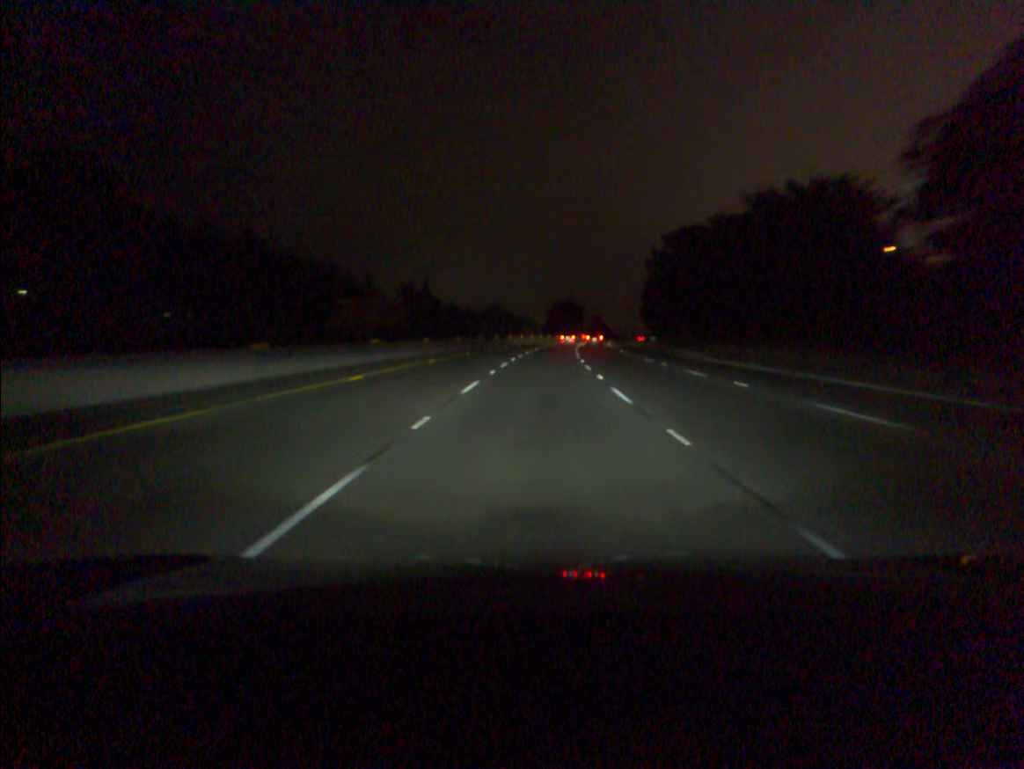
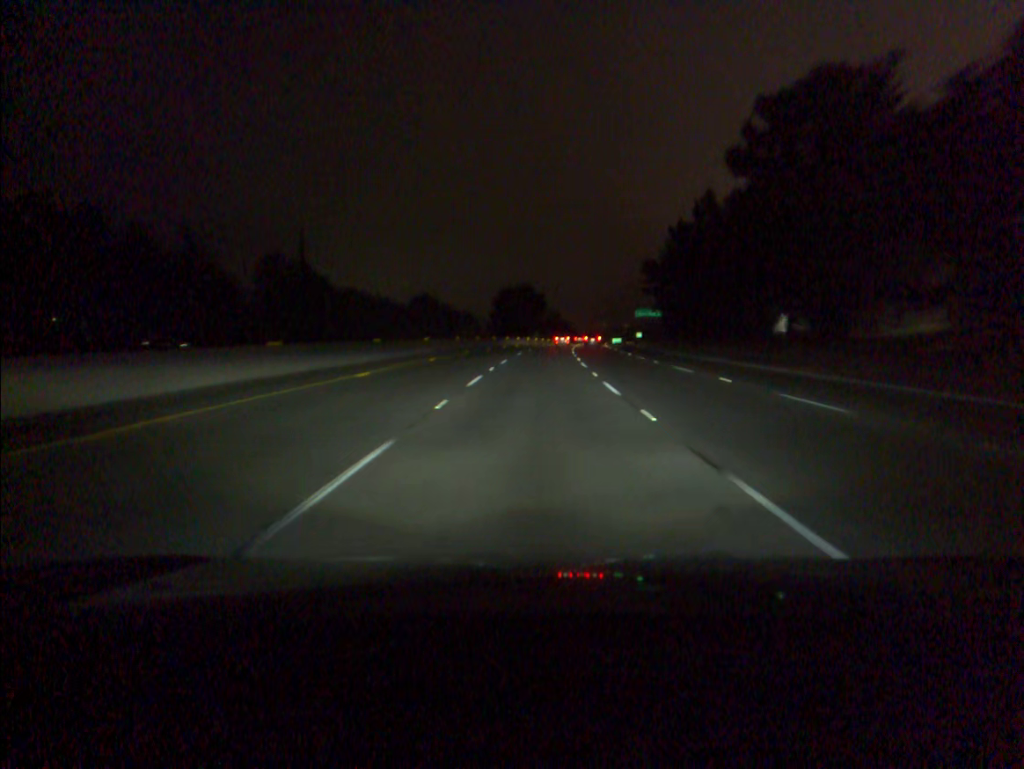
(+2.3, +71.1) m; +4°
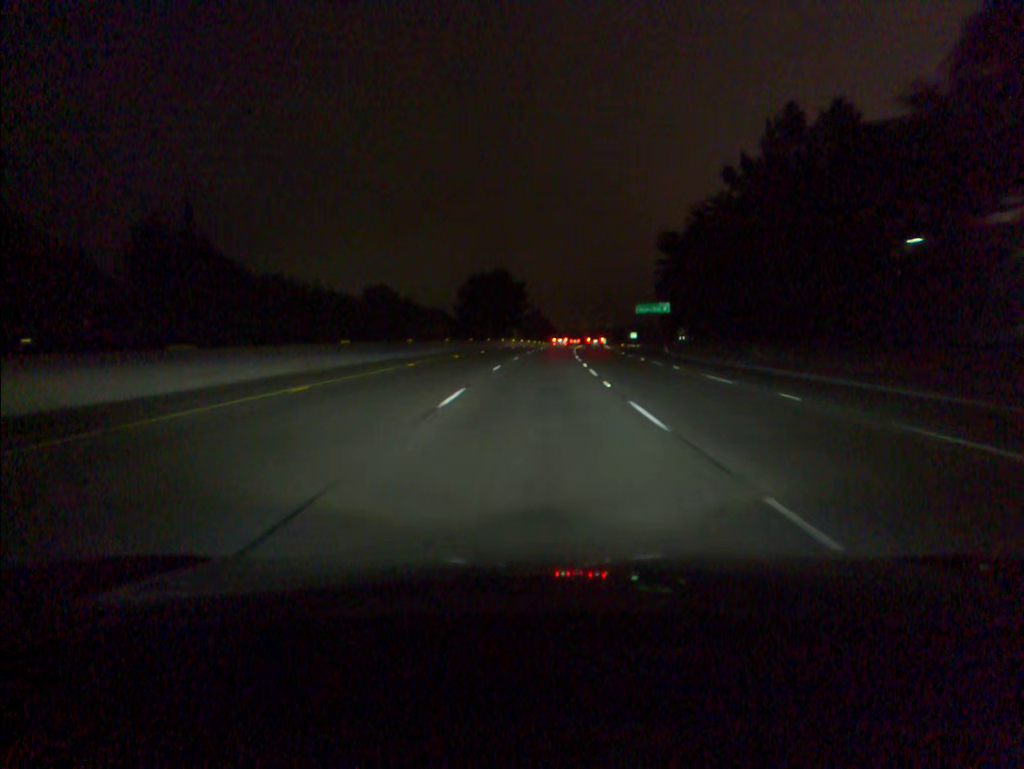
(+0.5, +35.6) m; +2°
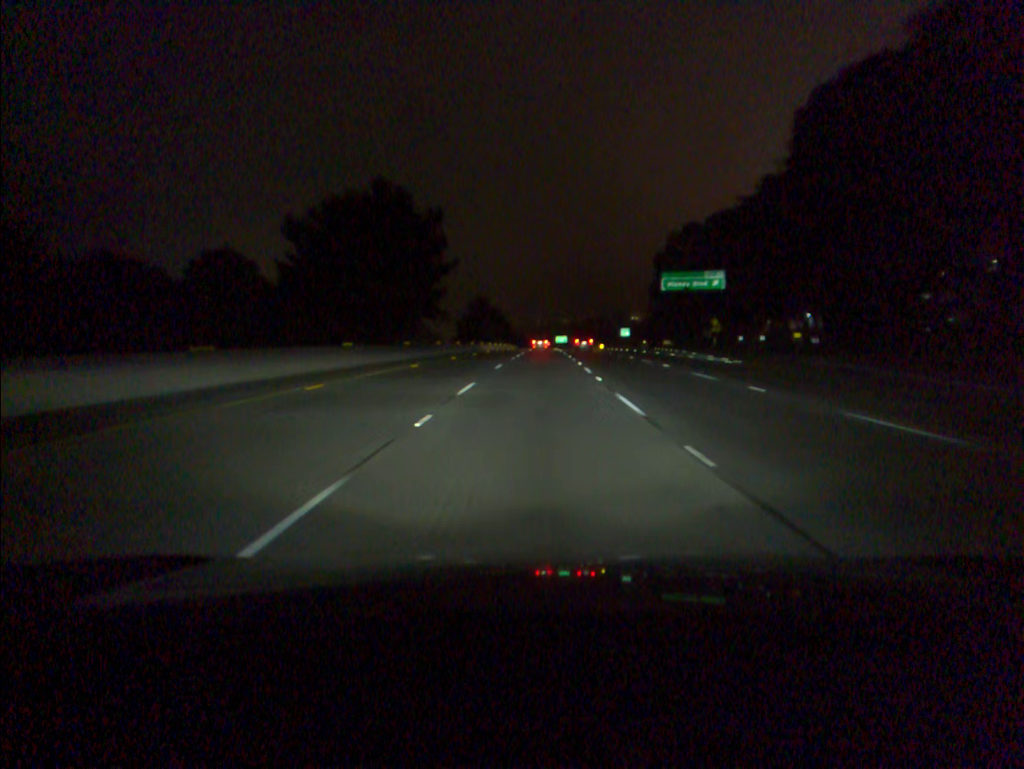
(+2.2, +71.1) m; +3°
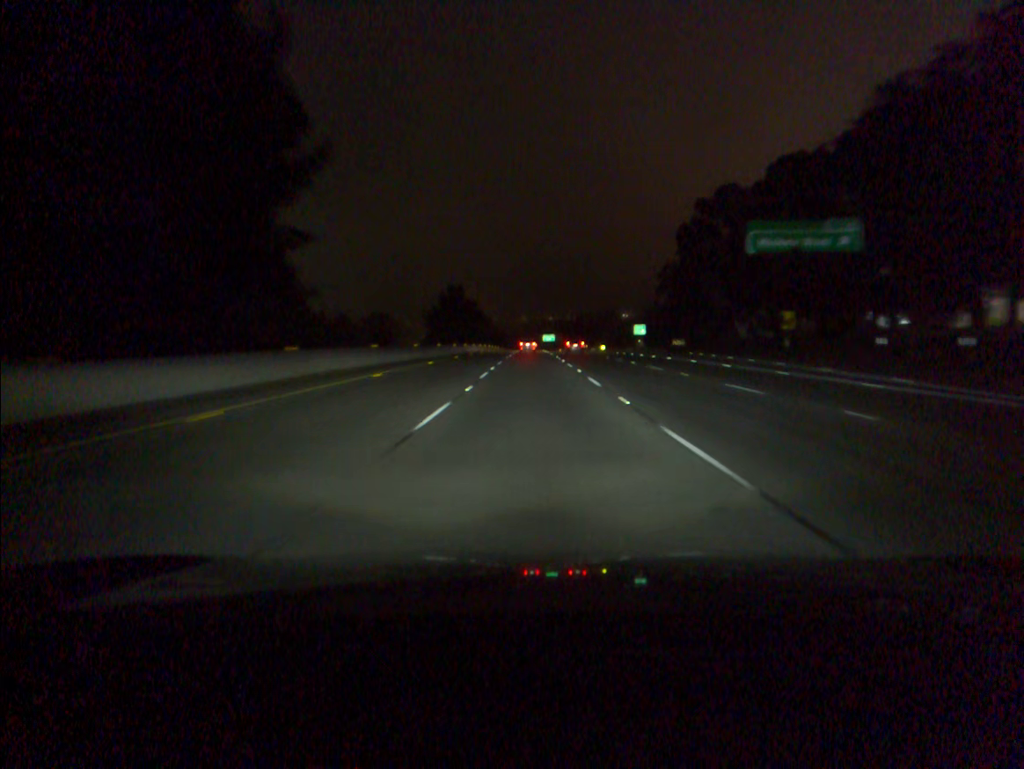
(+0.4, +35.5) m; +1°
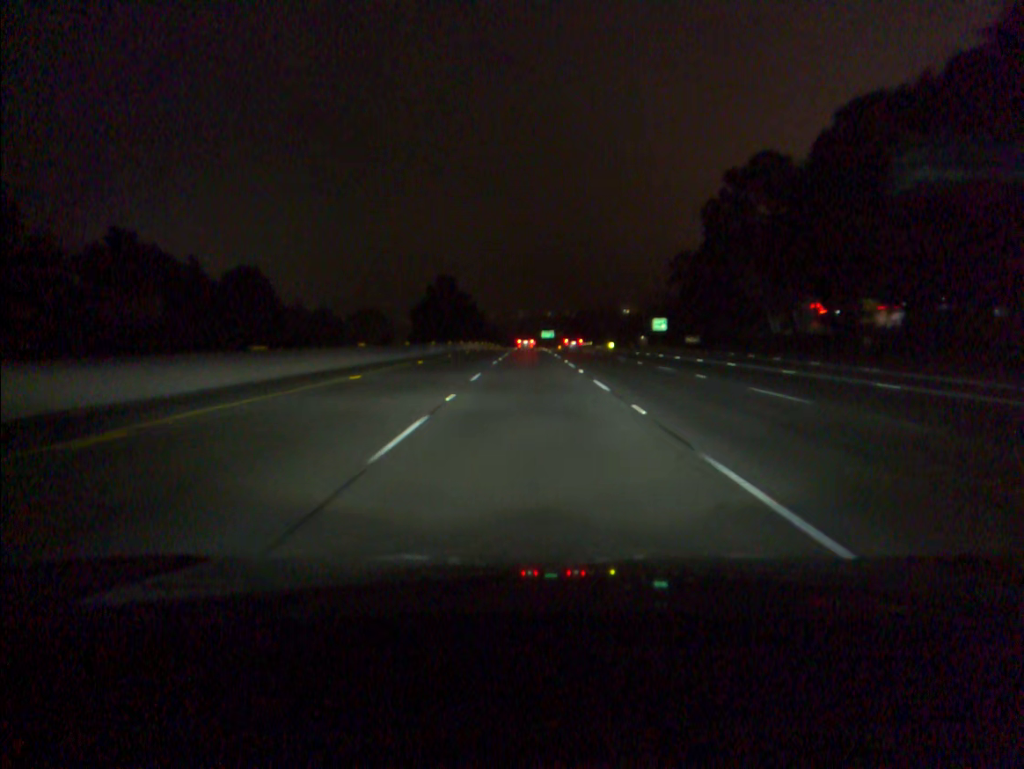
(0.0, +17.8) m; 0°
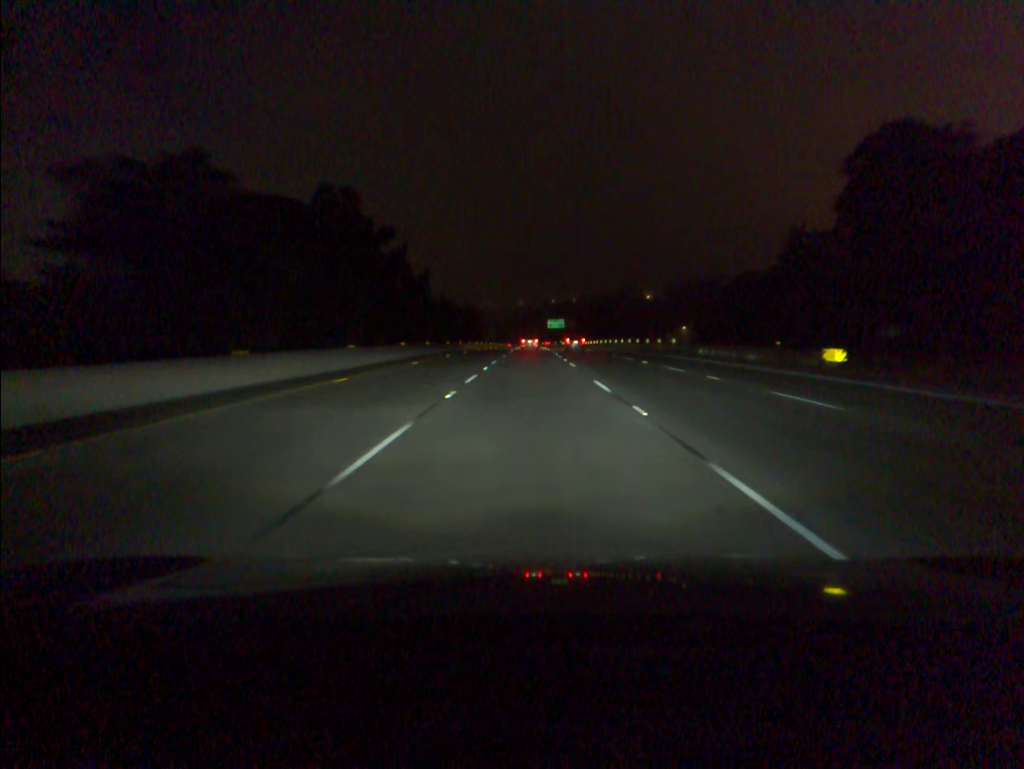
(+0.1, +89.0) m; 0°
